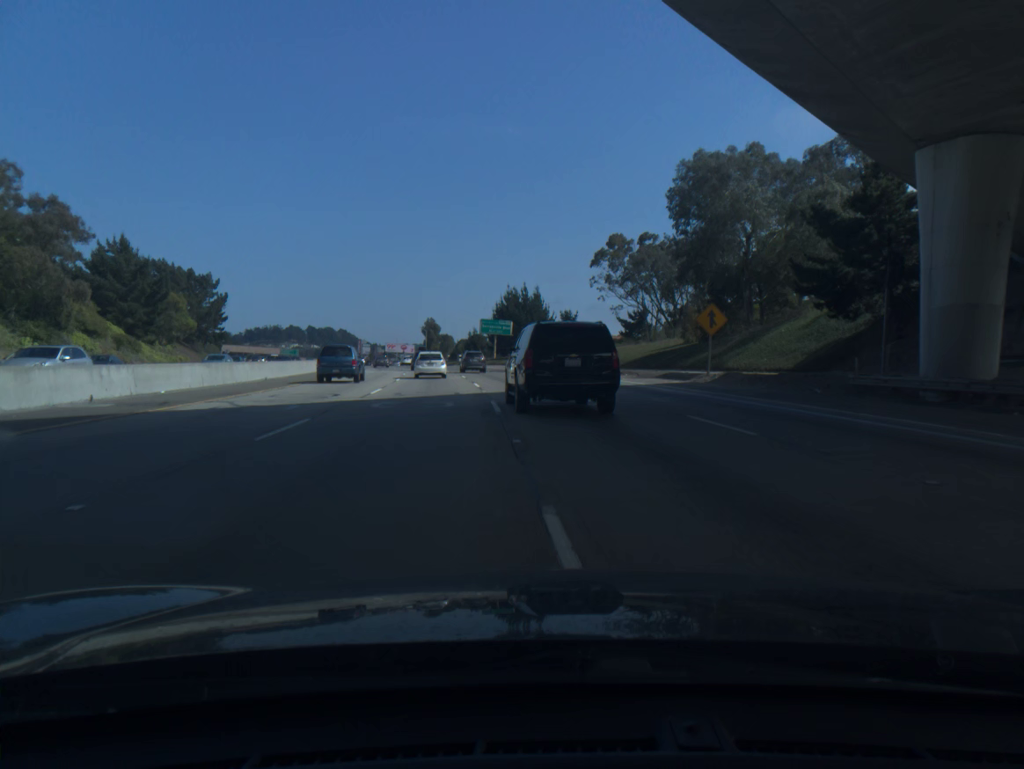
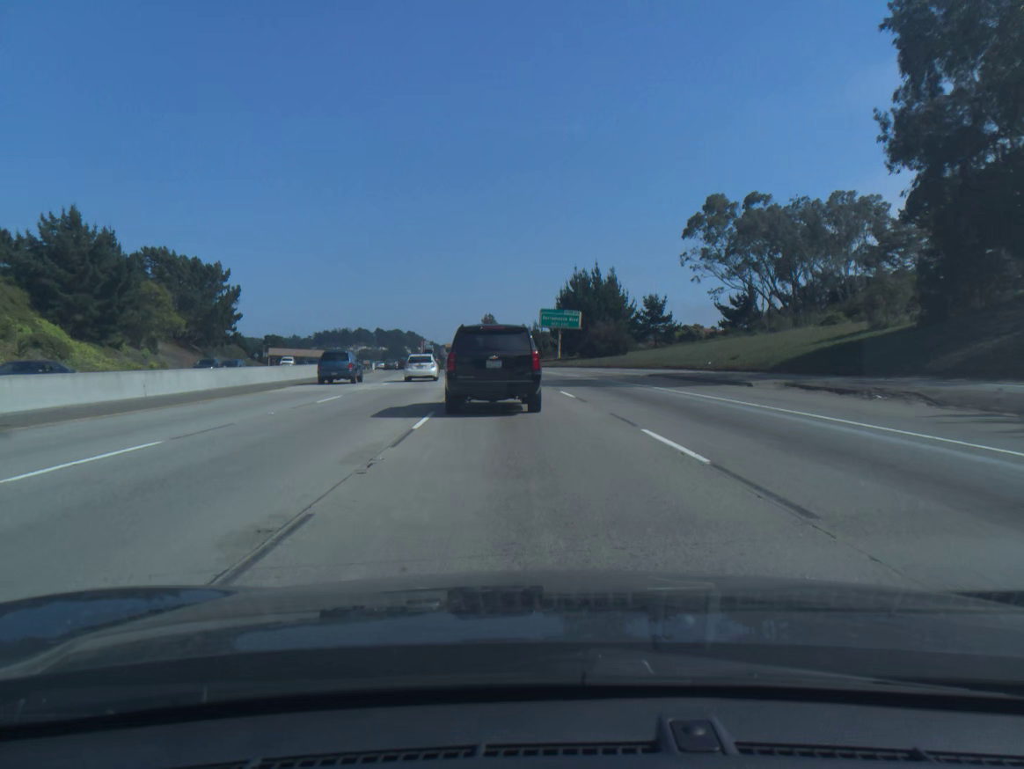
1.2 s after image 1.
(-1.0, +32.5) m; -5°
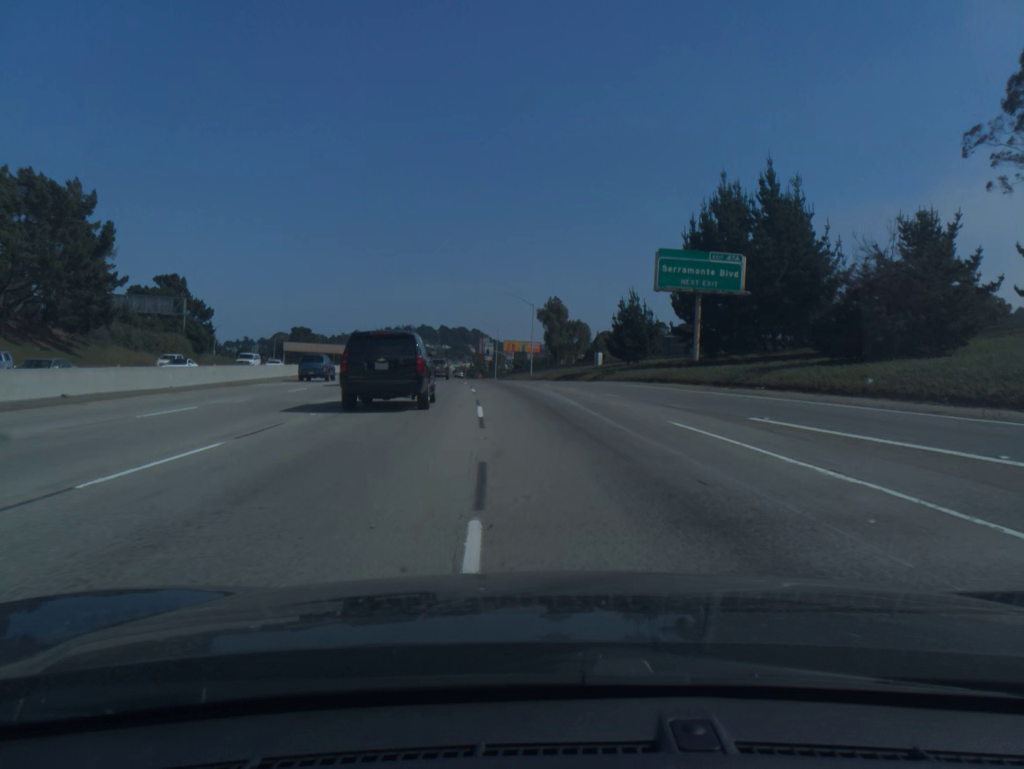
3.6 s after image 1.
(-3.4, +64.5) m; -5°
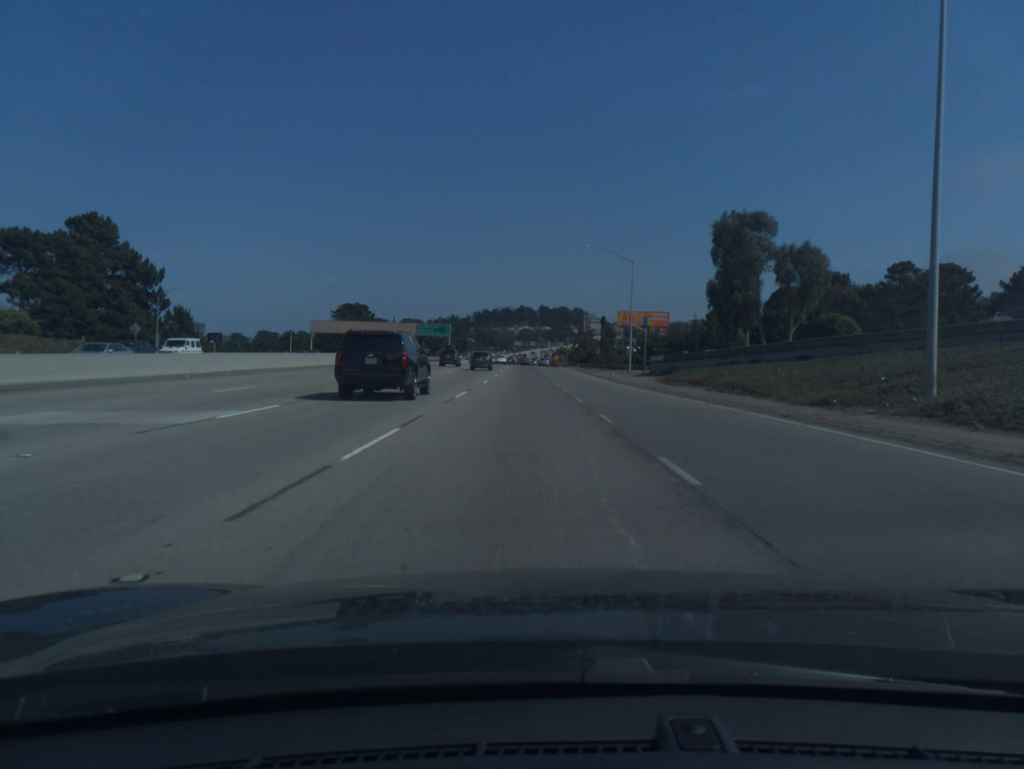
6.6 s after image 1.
(-7.2, +80.7) m; -7°
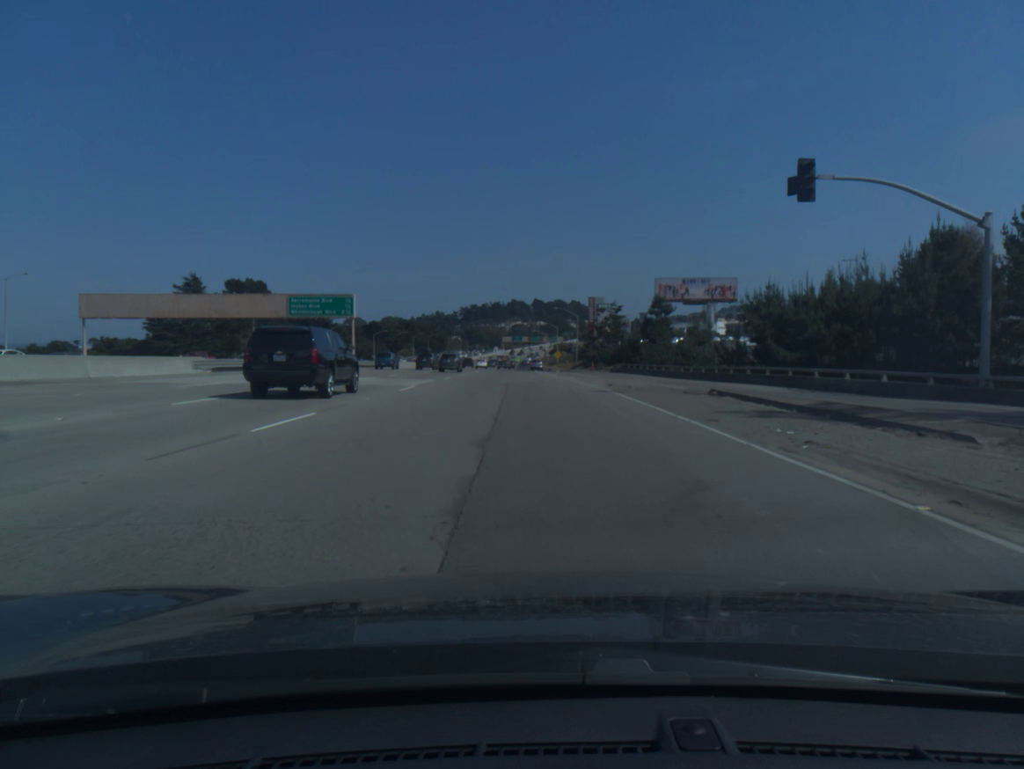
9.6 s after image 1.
(+0.2, +84.4) m; 0°
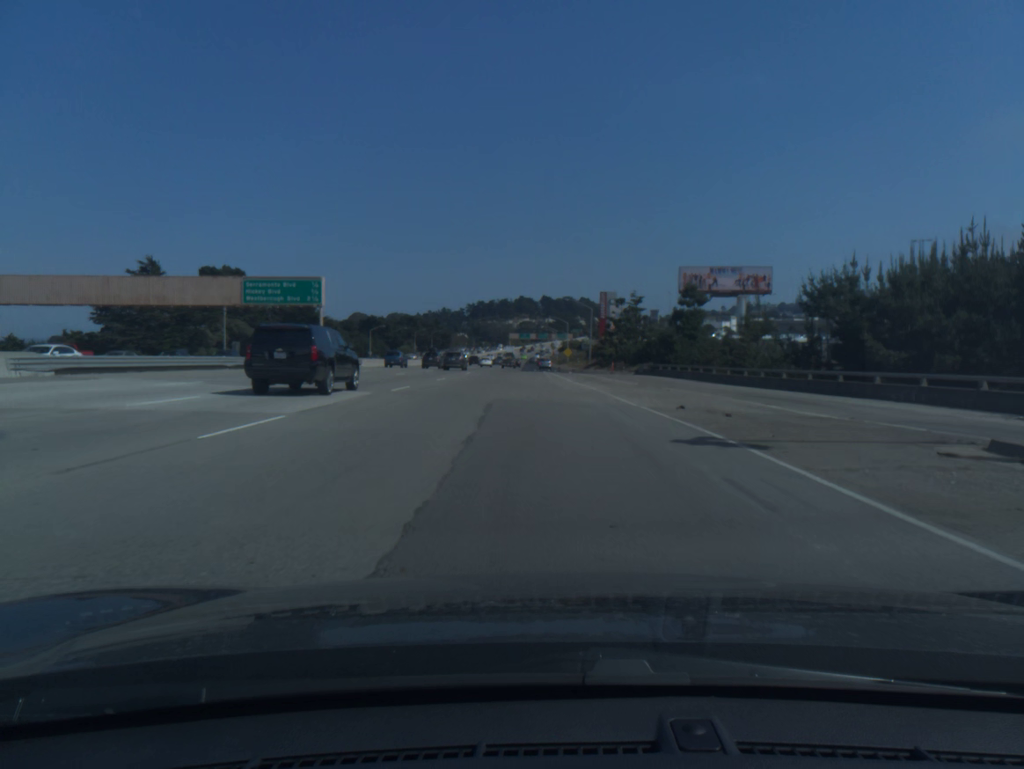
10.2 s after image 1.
(-0.1, +16.3) m; -1°
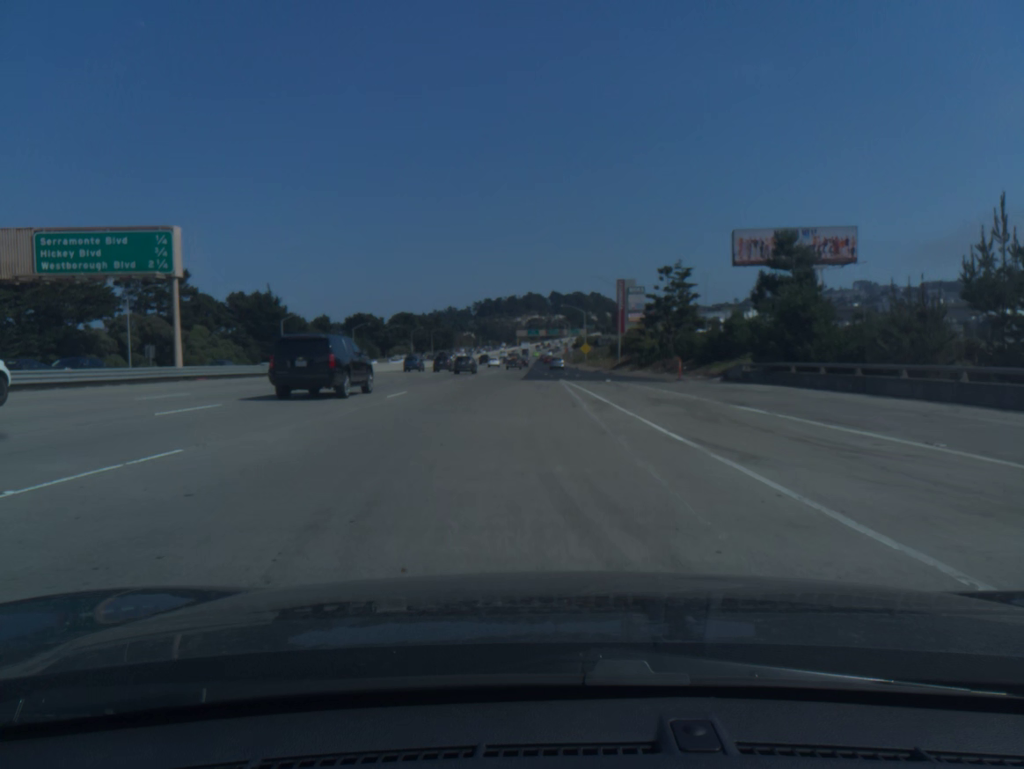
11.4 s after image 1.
(-0.2, +31.6) m; -1°
